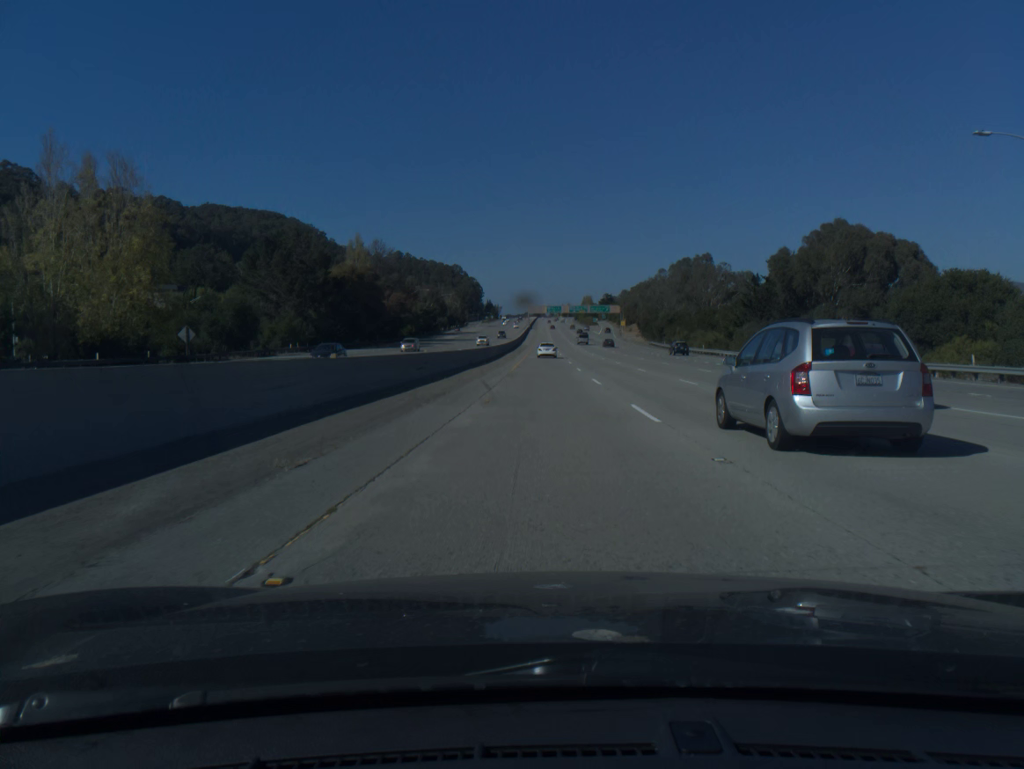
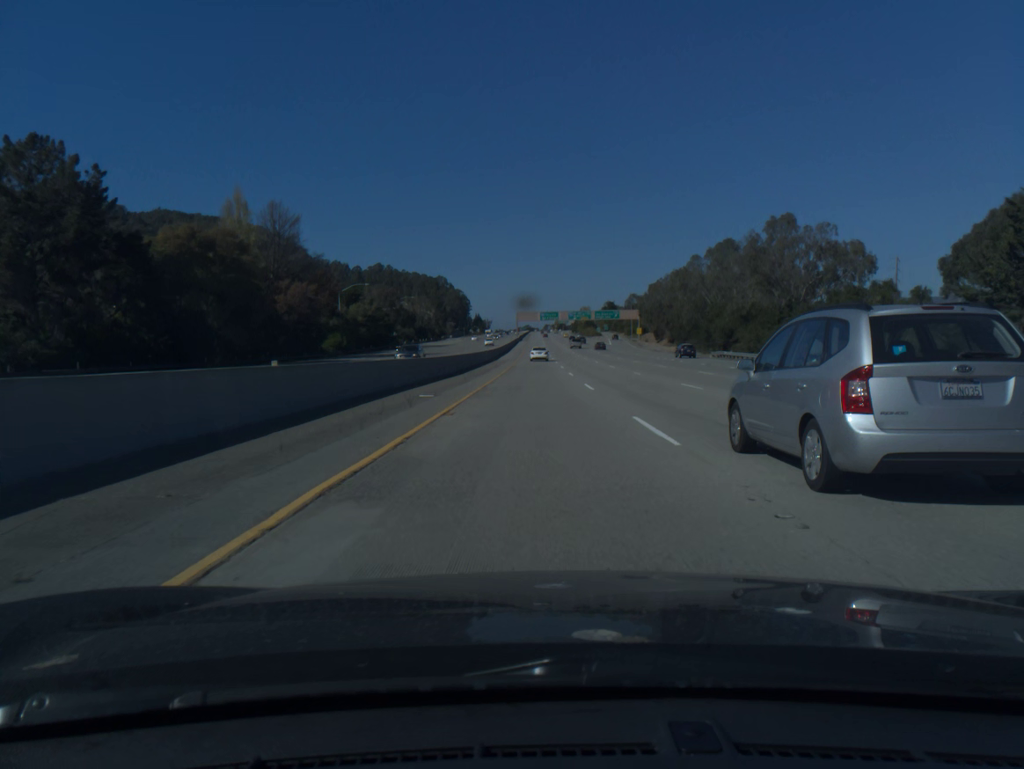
(+0.4, +61.5) m; +1°
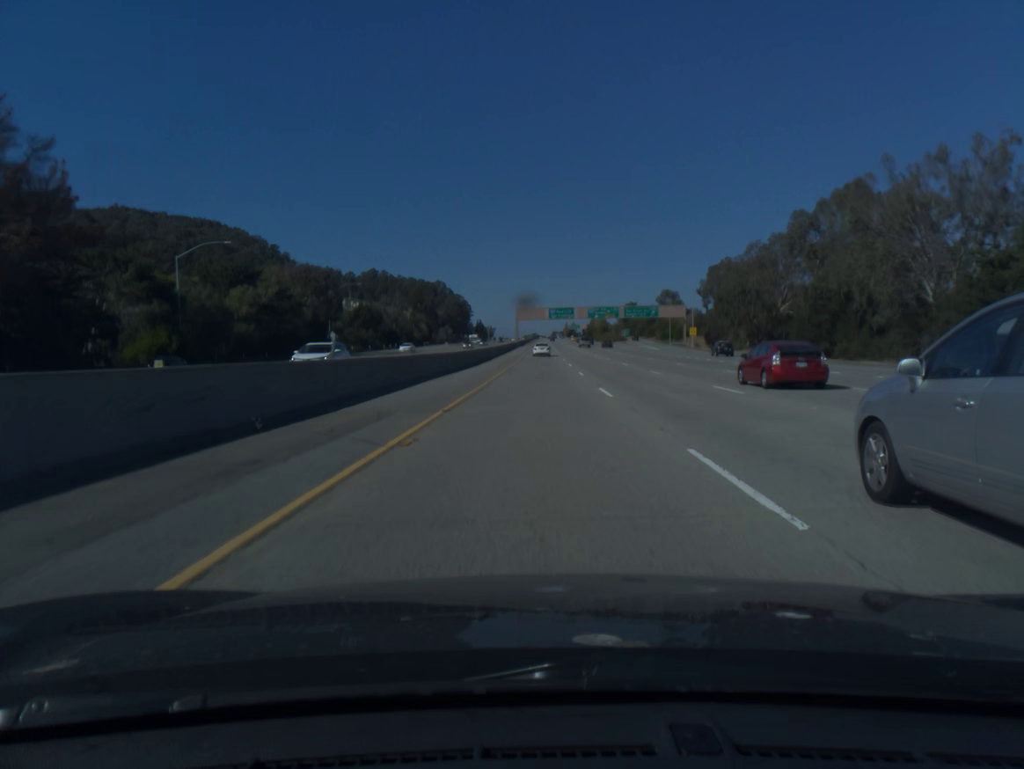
(-0.4, +63.5) m; -1°
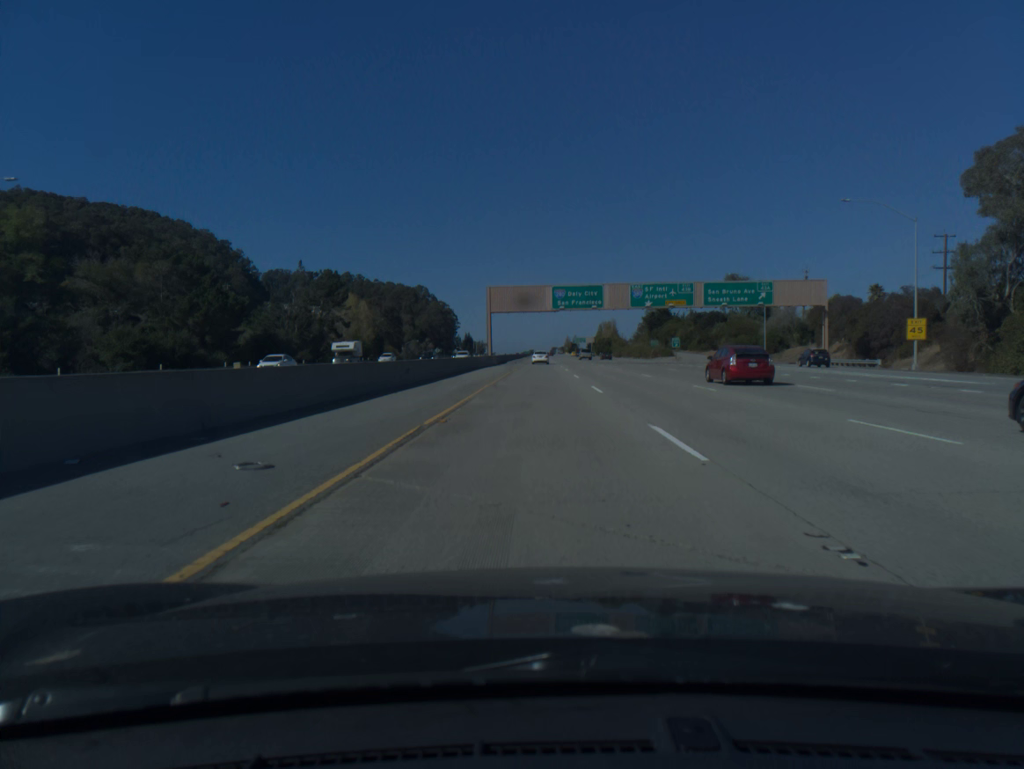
(+0.2, +83.9) m; 0°
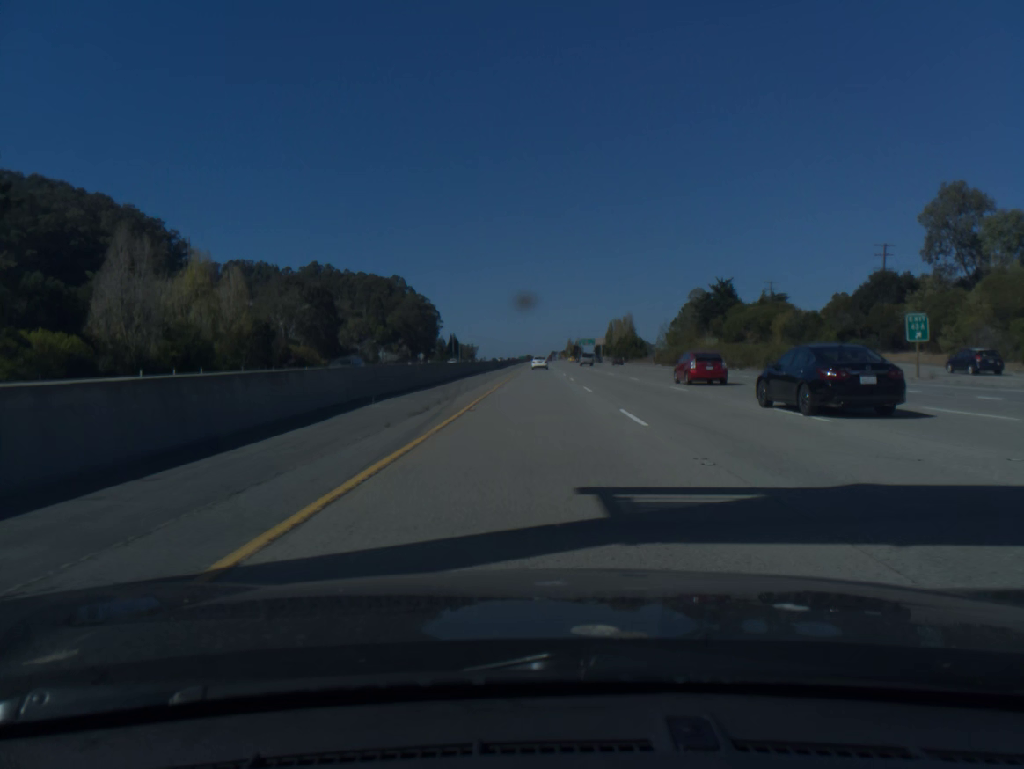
(-0.1, +82.8) m; 0°
